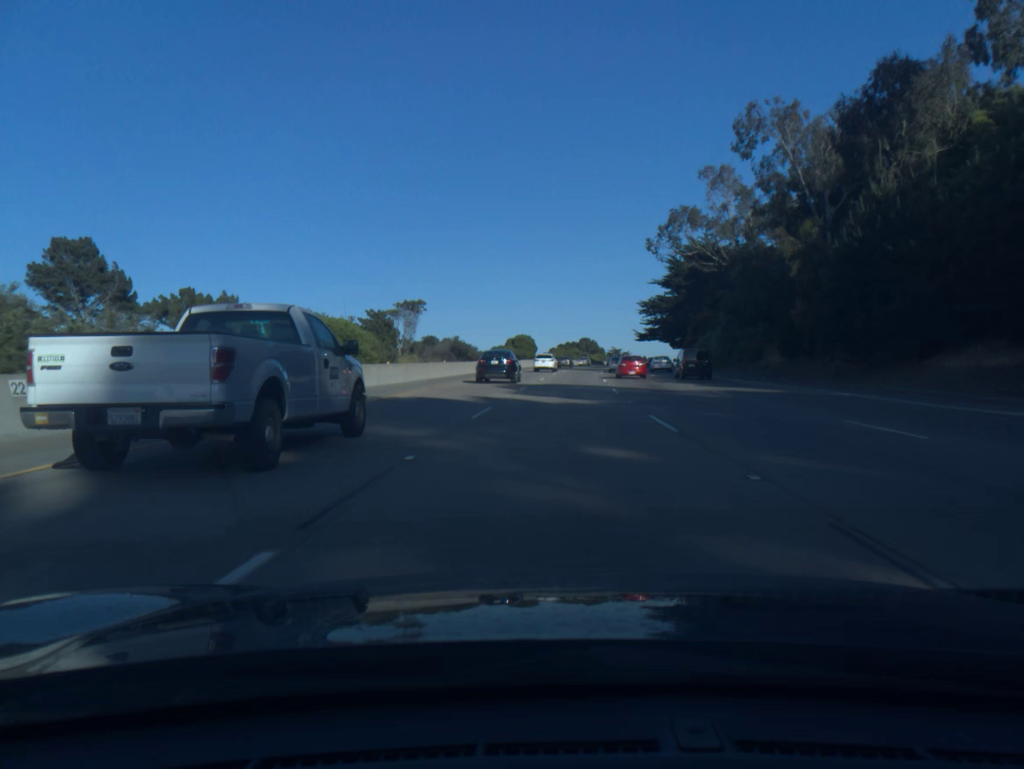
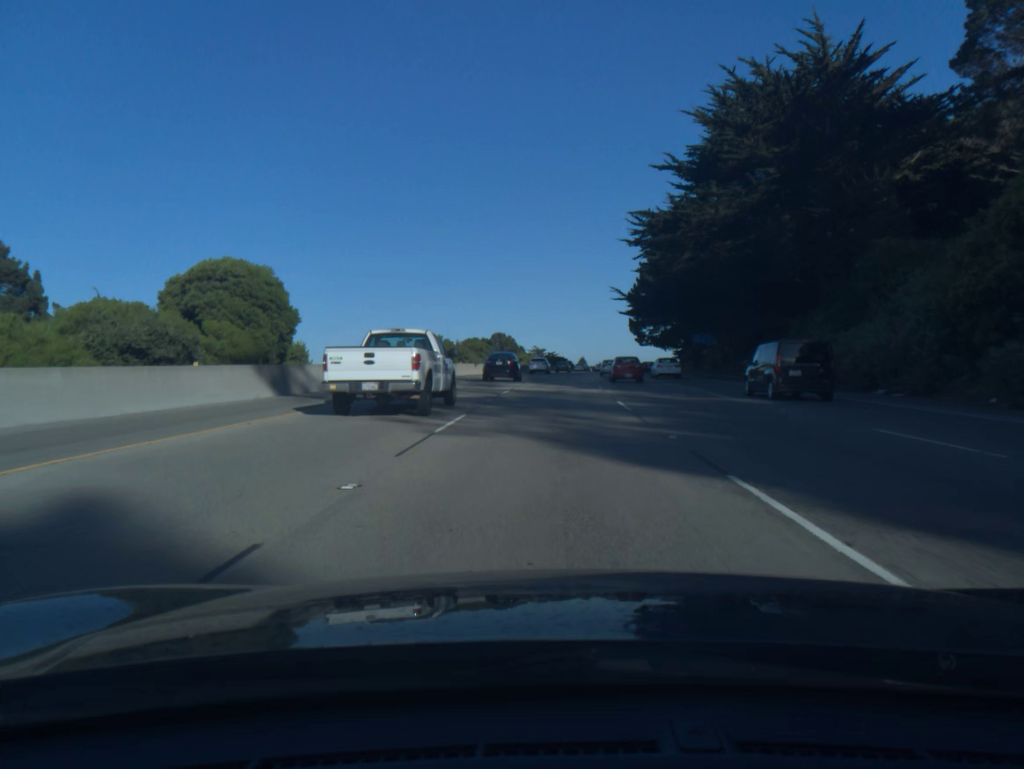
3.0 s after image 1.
(+5.4, +90.3) m; +6°
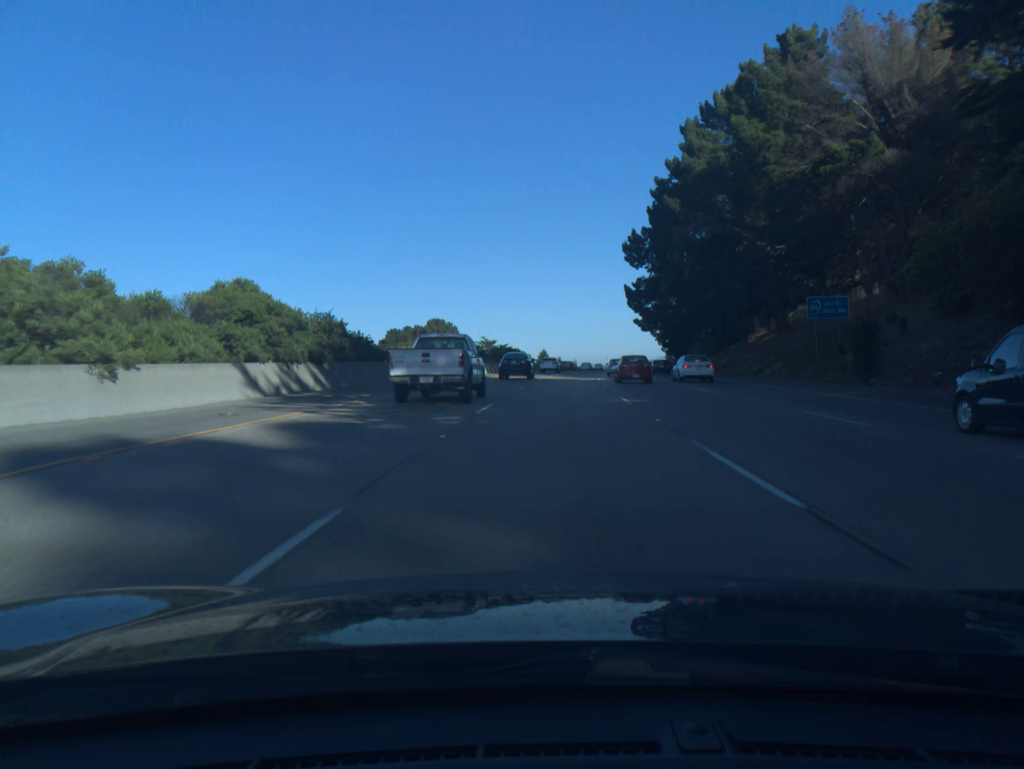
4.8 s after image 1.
(+1.4, +54.3) m; +3°
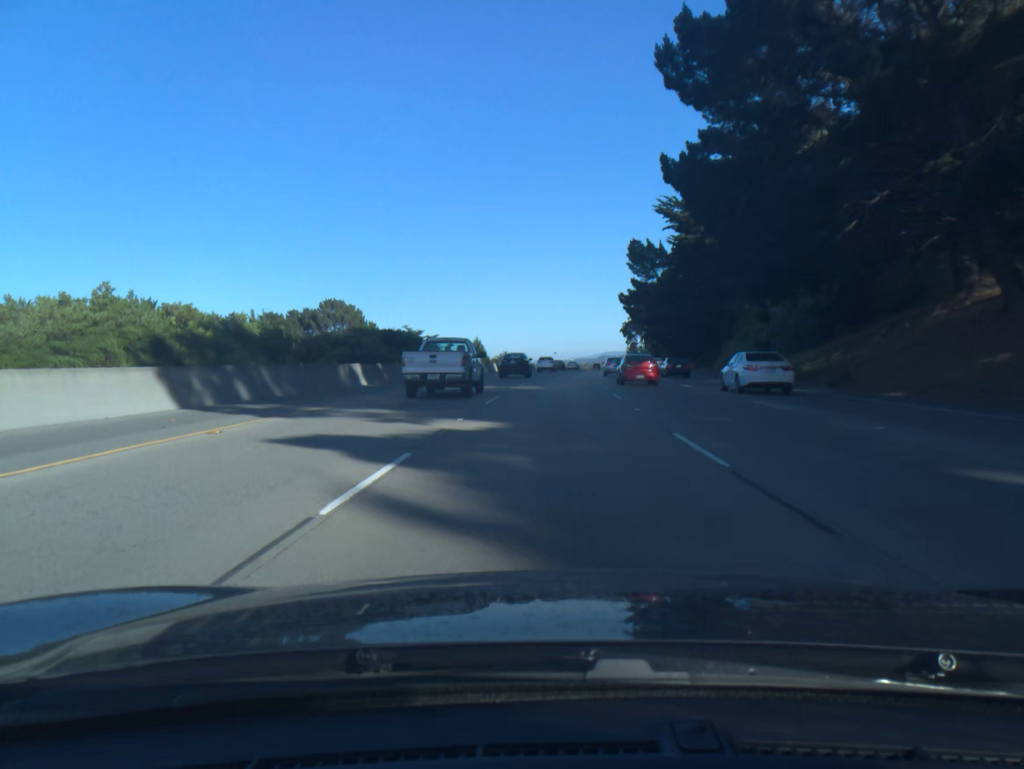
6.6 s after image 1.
(+1.9, +54.6) m; +4°
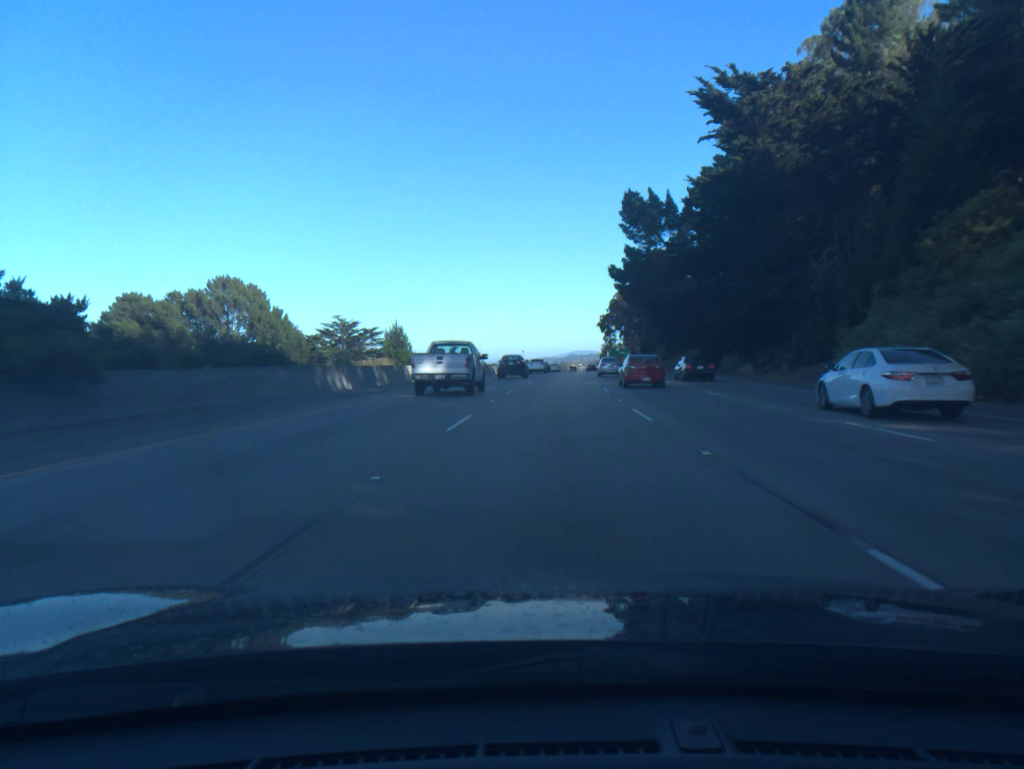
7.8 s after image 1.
(+0.8, +36.6) m; +2°
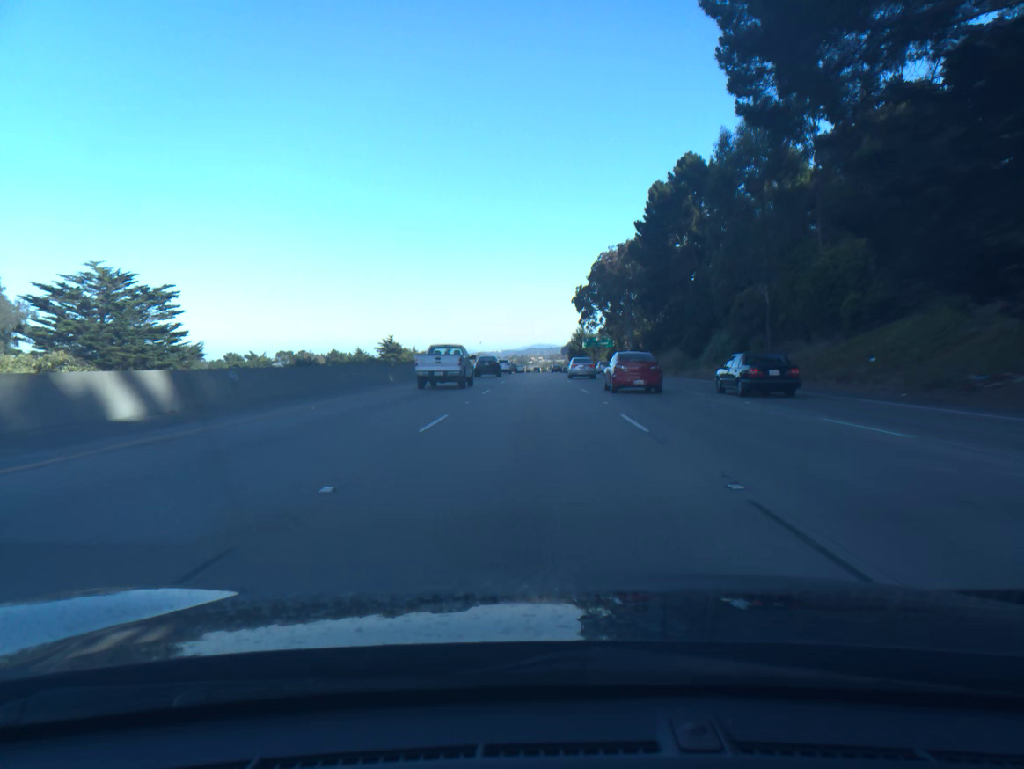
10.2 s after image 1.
(+2.5, +73.3) m; +3°
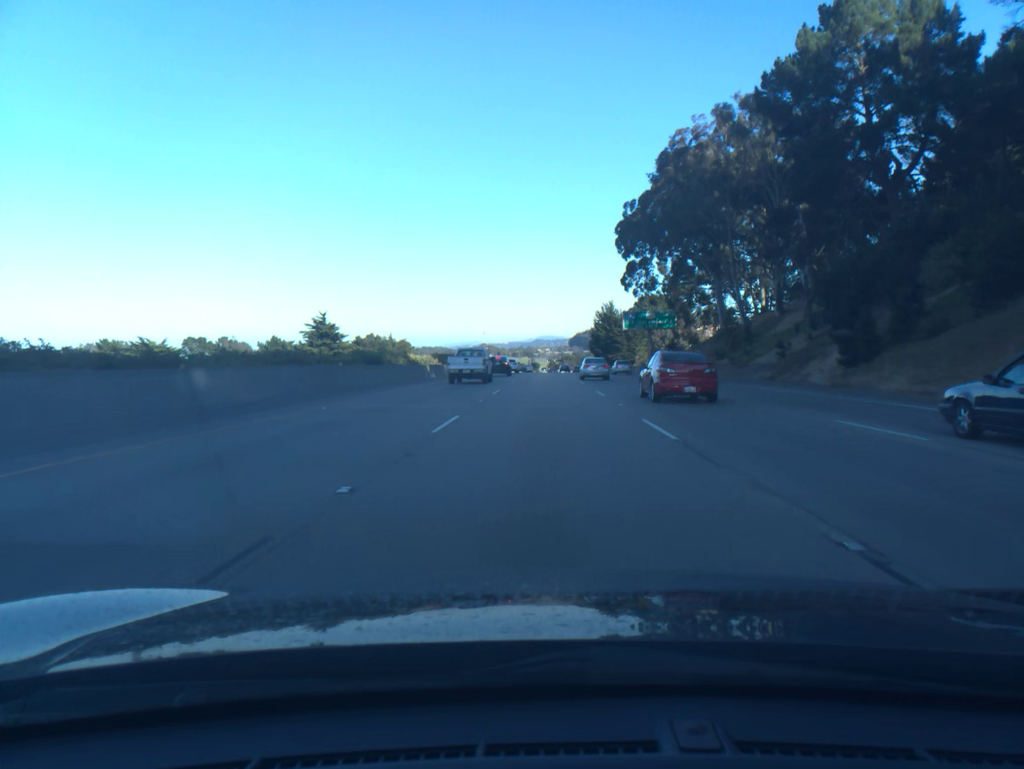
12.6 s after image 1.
(-0.5, +73.1) m; -1°
